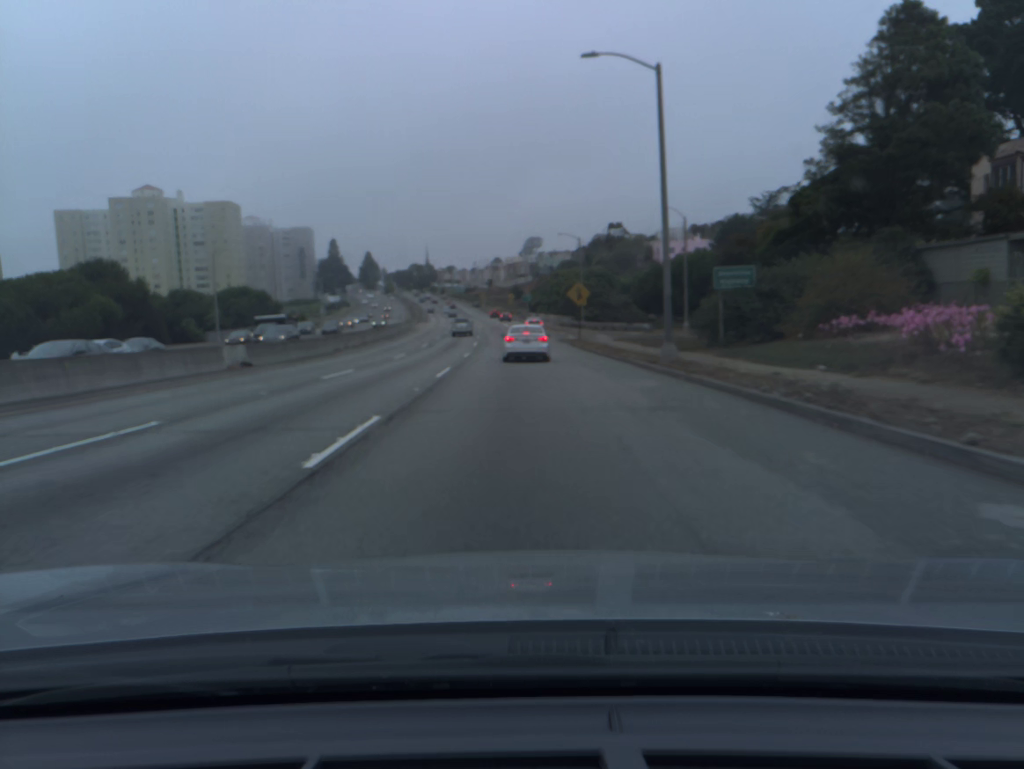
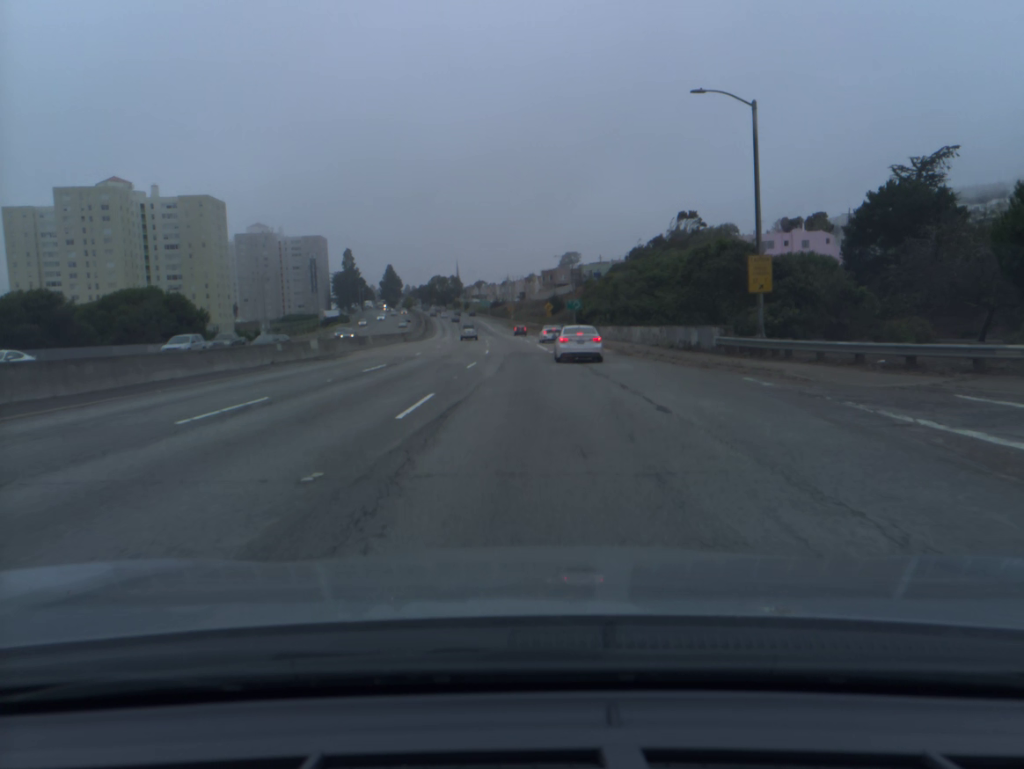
(-1.4, +54.6) m; -3°
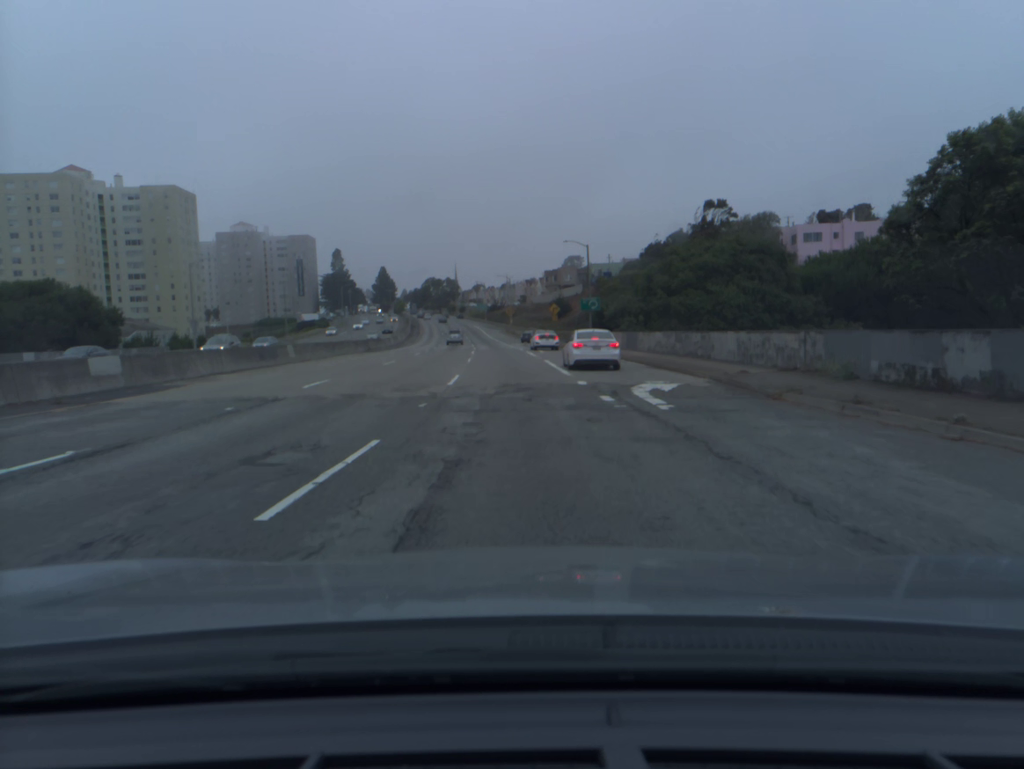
(0.0, +21.7) m; 0°
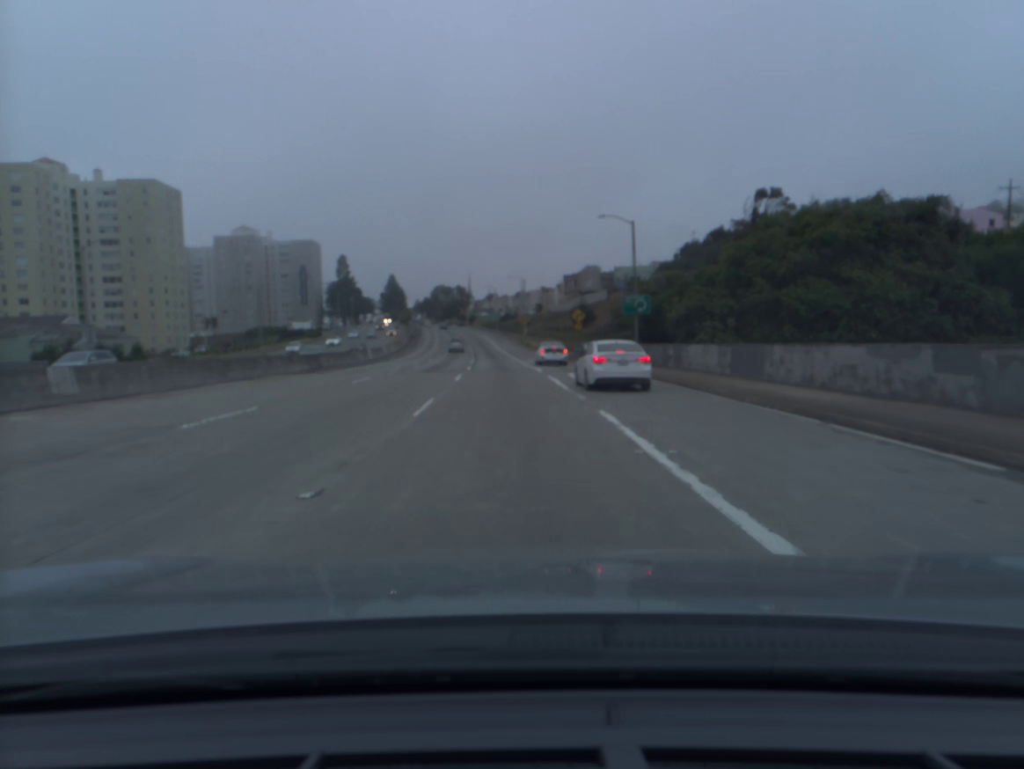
(-0.2, +21.8) m; -1°
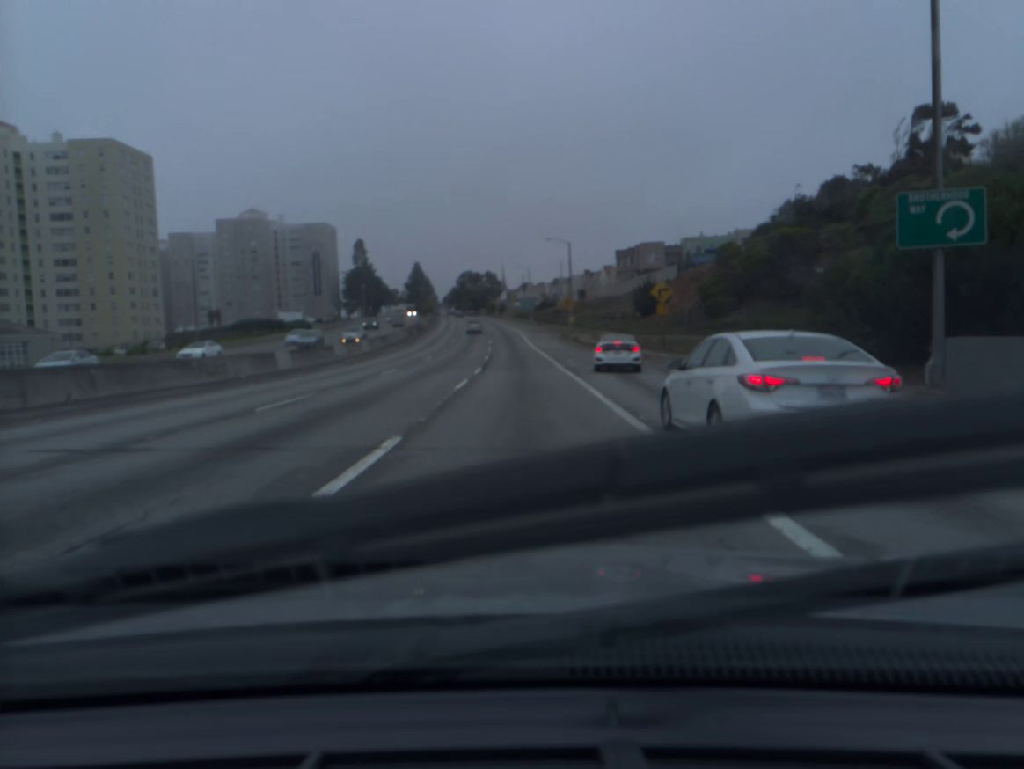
(-0.7, +34.1) m; -3°
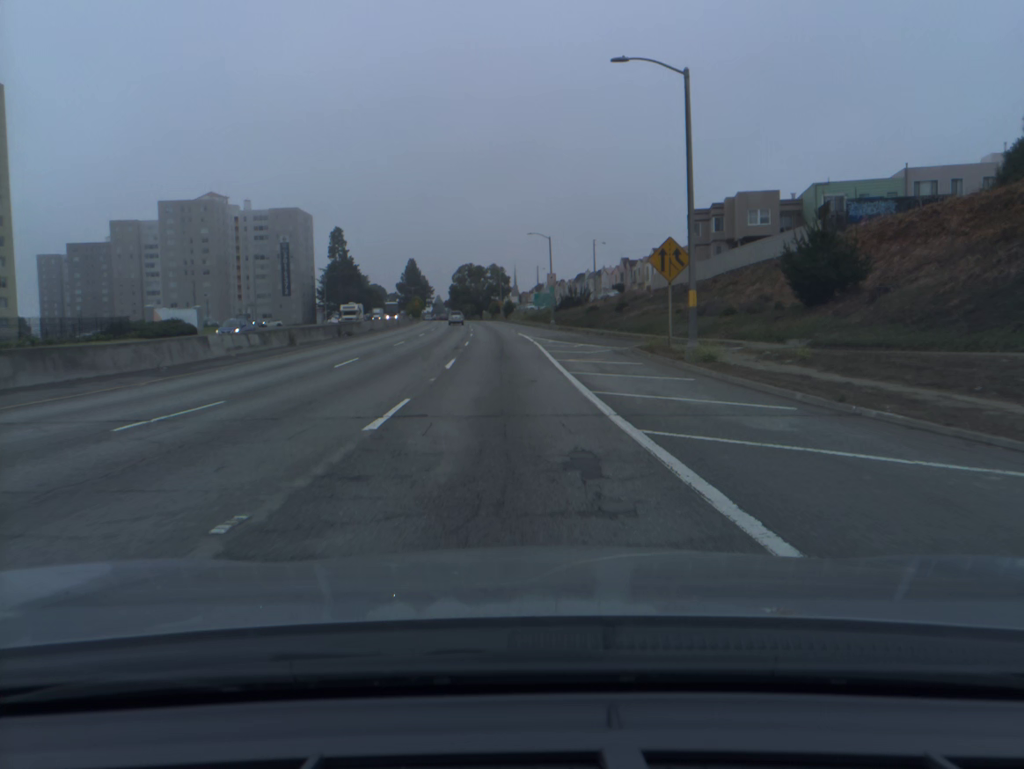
(-0.2, +49.2) m; -1°
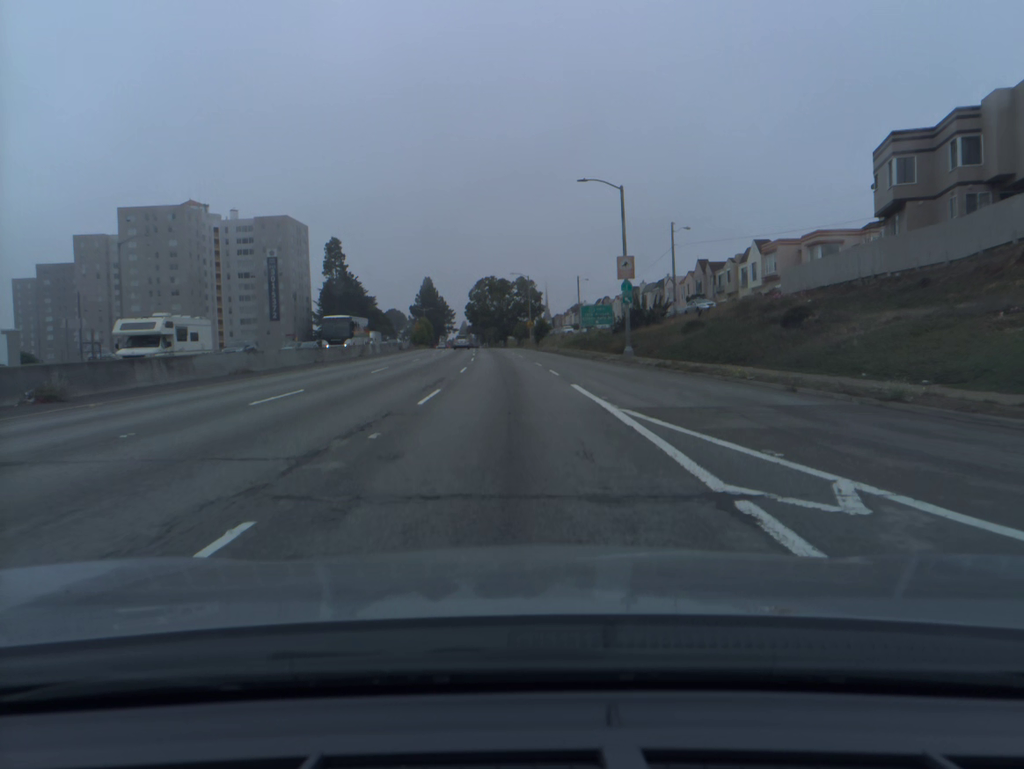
(-0.8, +39.0) m; -2°
